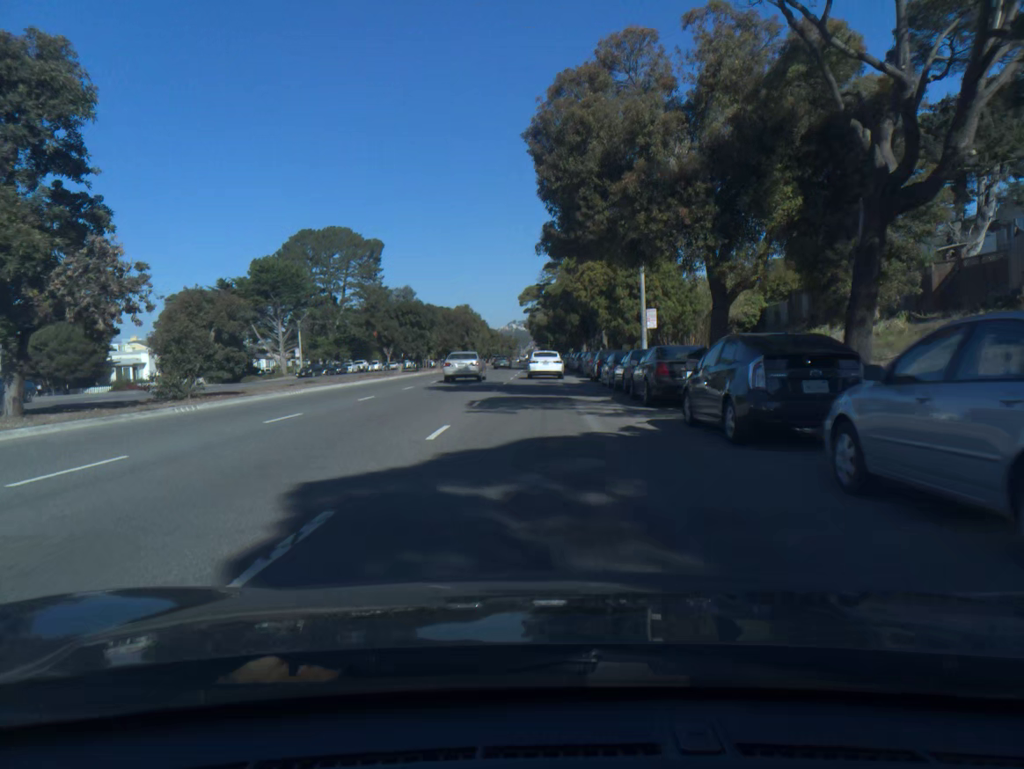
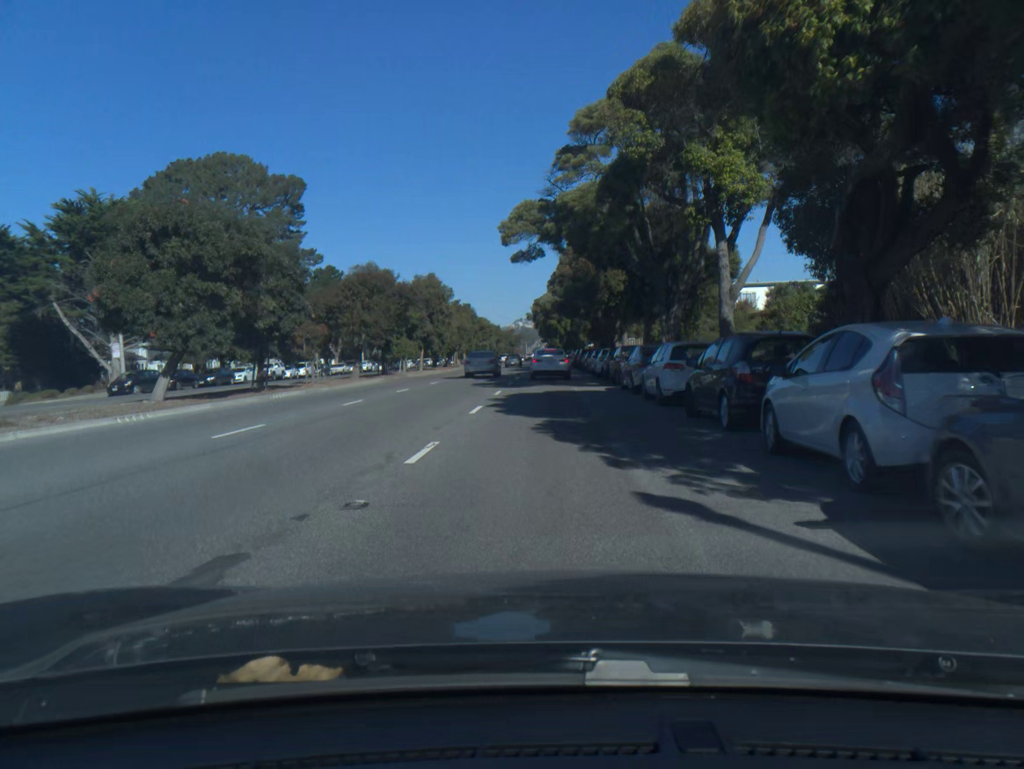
(-0.1, +39.7) m; 0°
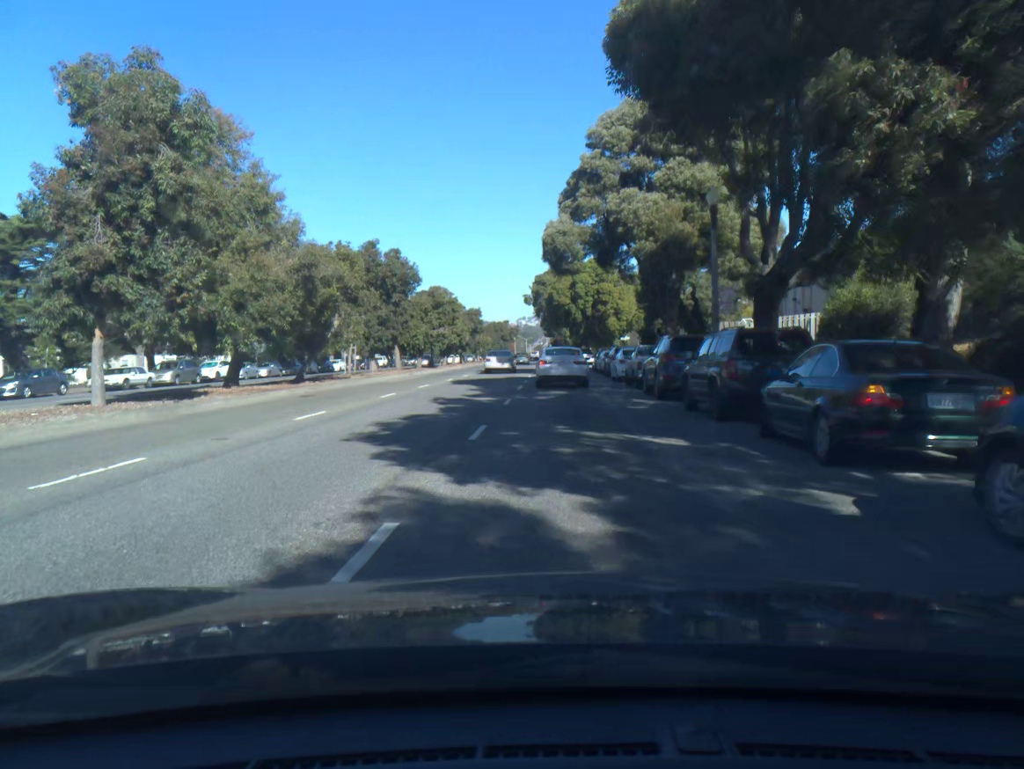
(-0.1, +49.8) m; 0°
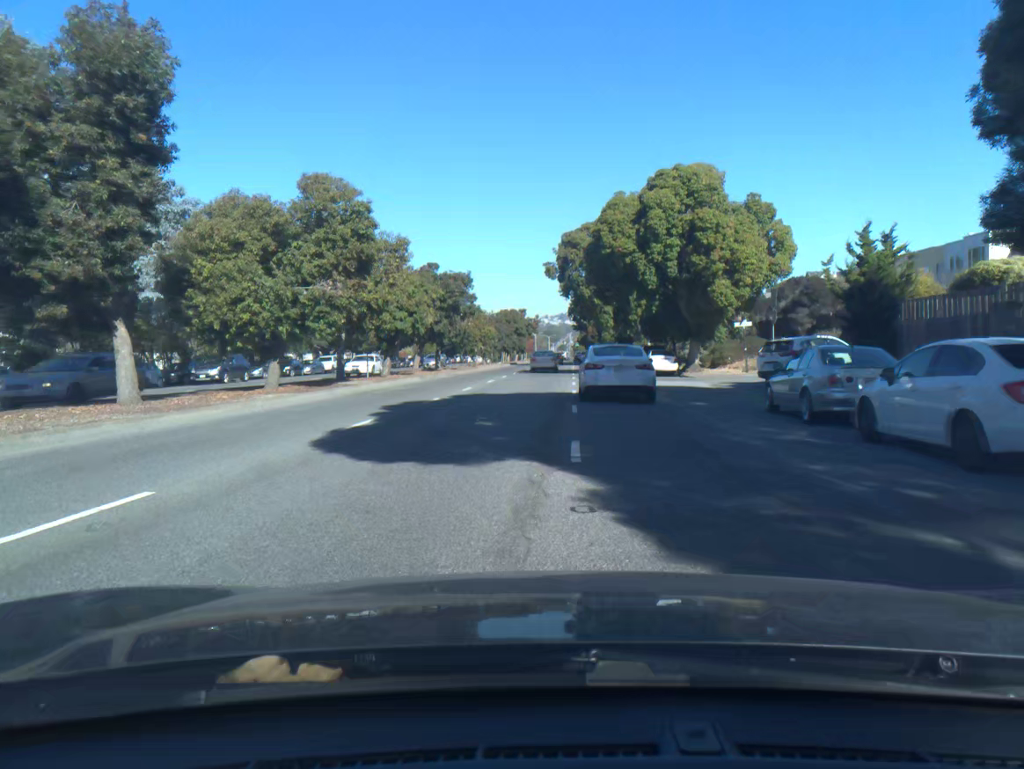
(-0.6, +38.8) m; -2°
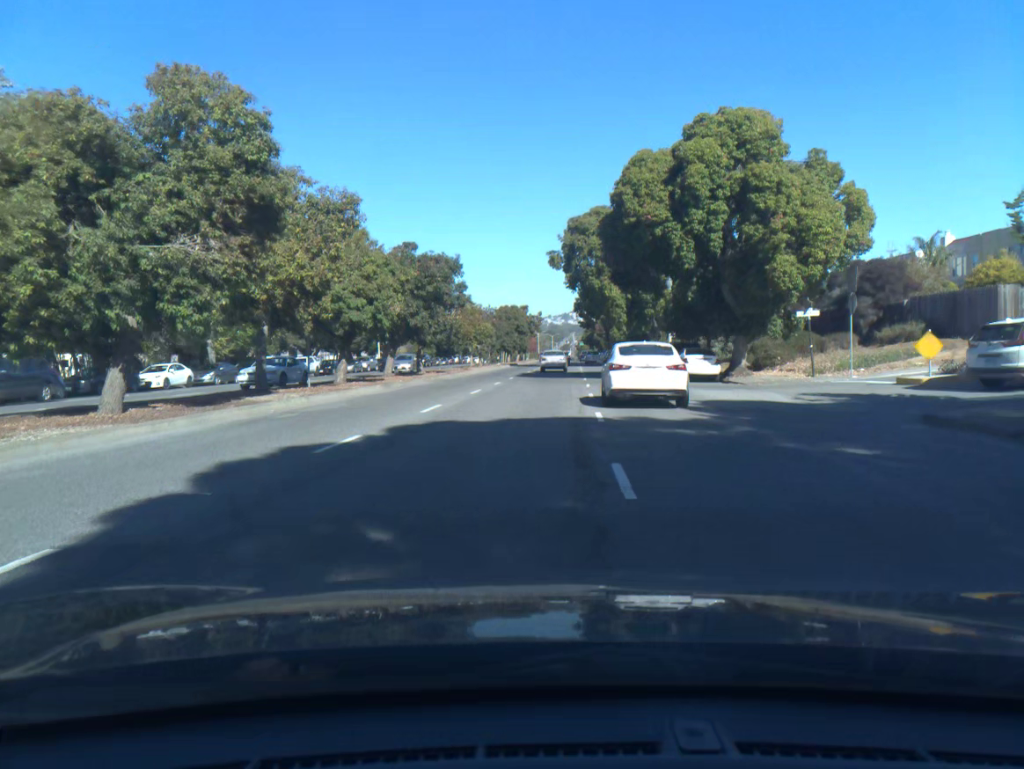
(0.0, +9.5) m; 0°
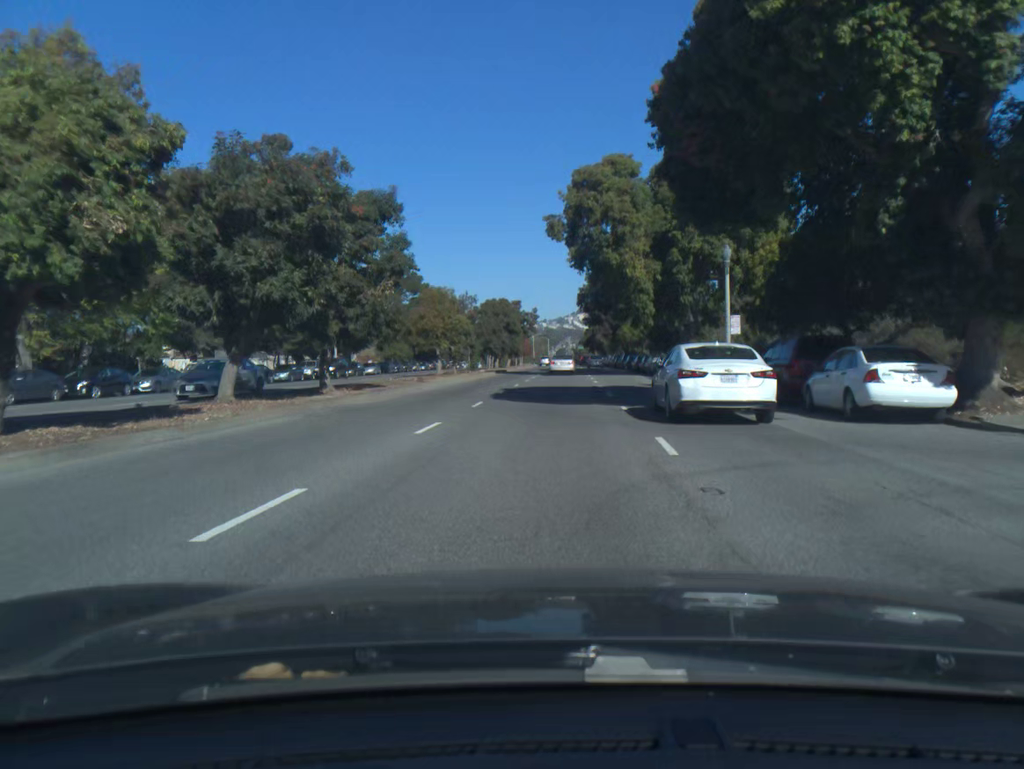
(0.0, +19.1) m; +1°
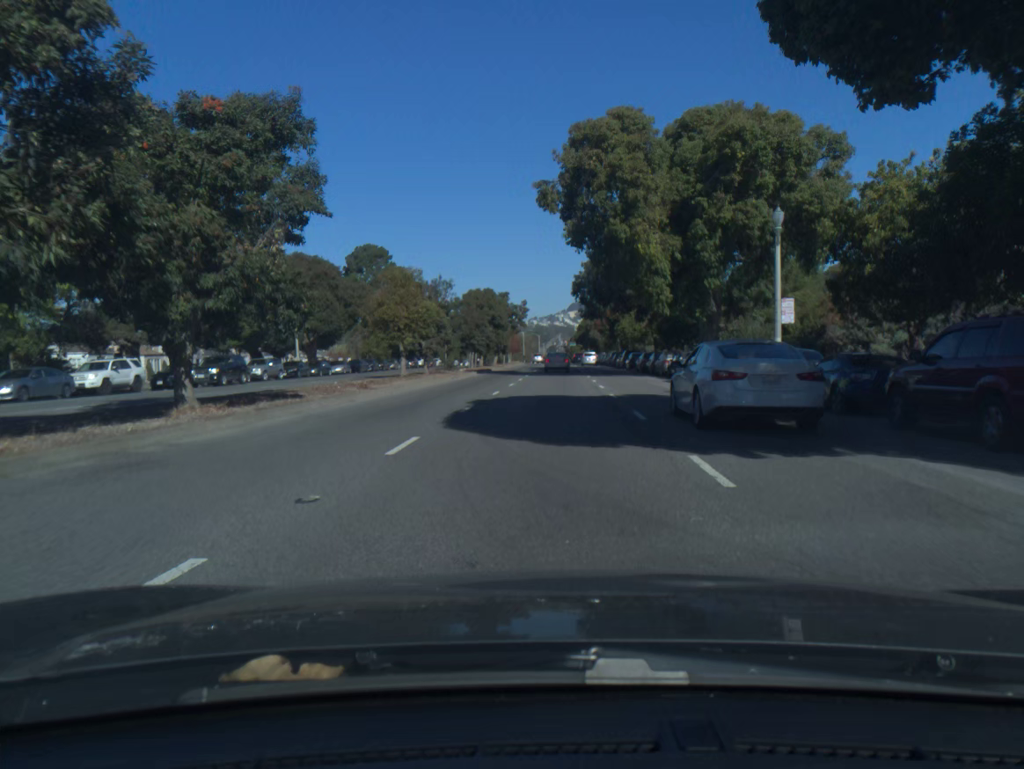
(+0.1, +9.8) m; +1°
